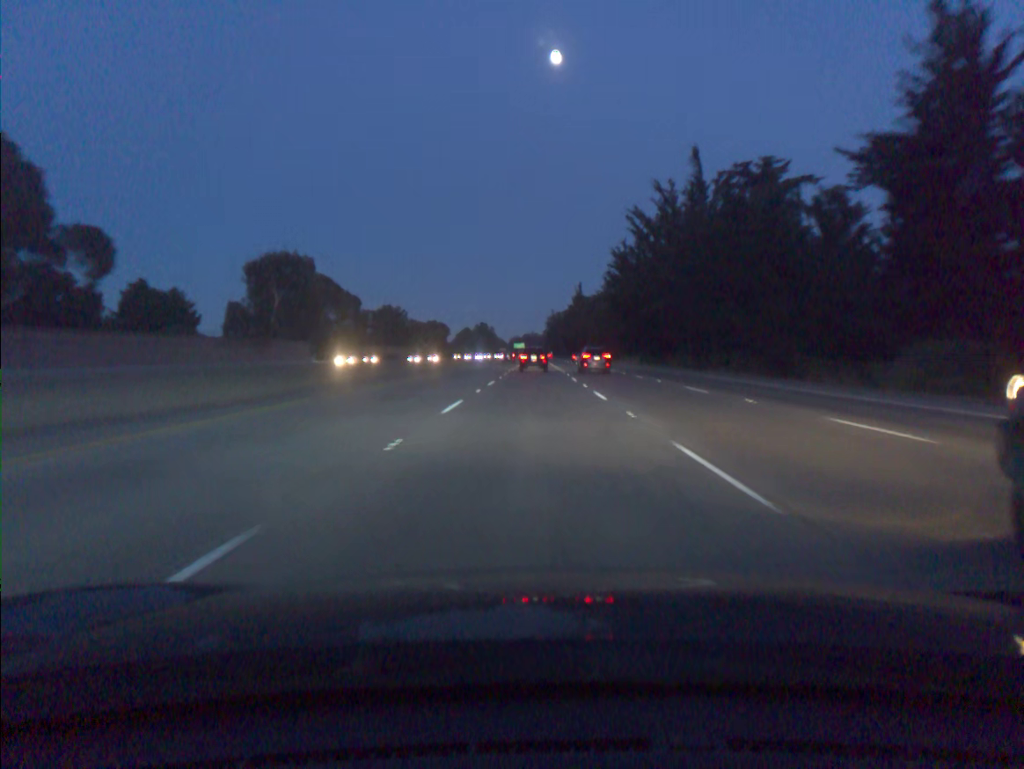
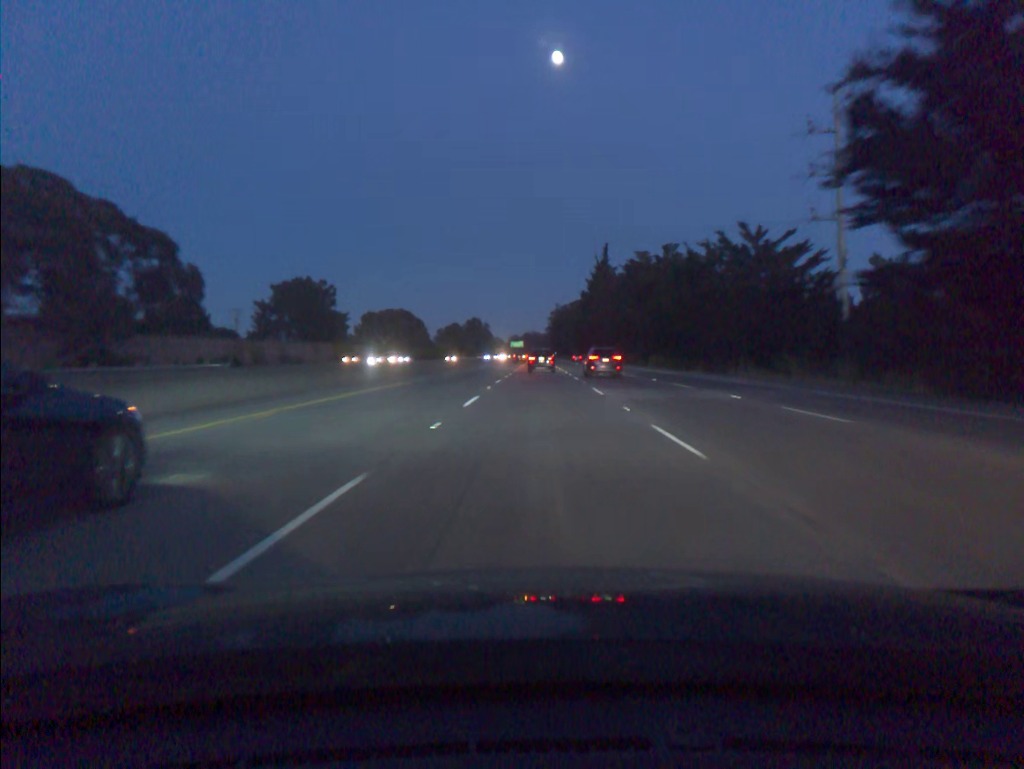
(-0.1, +84.5) m; 0°
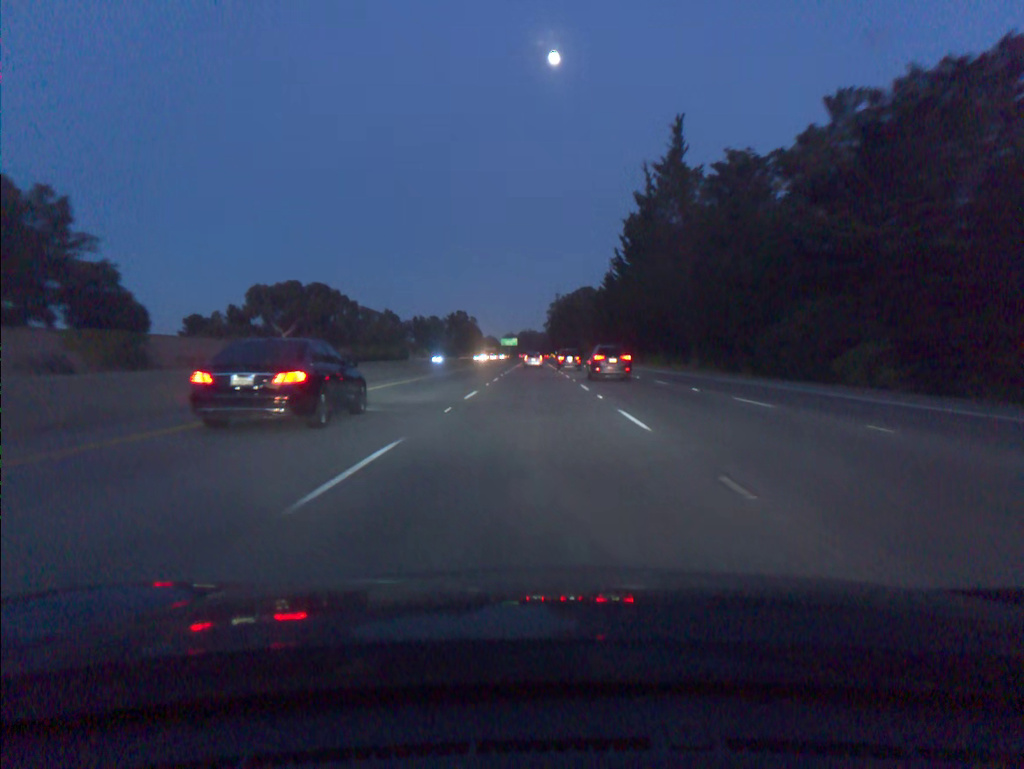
(+0.4, +84.2) m; 0°
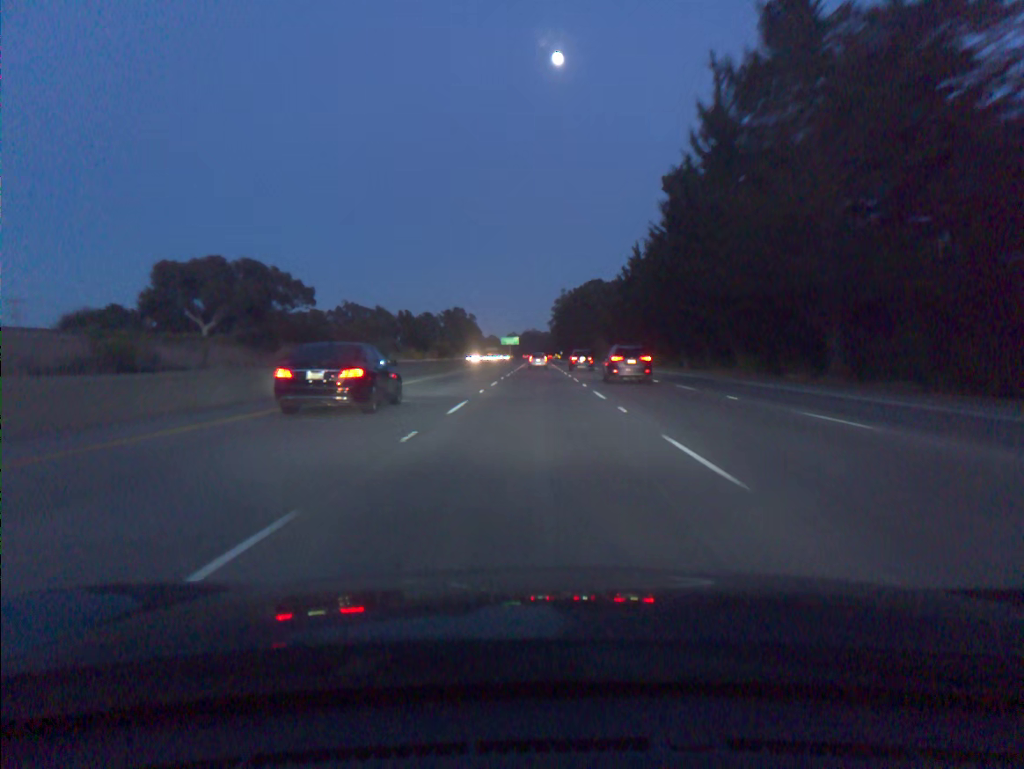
(-0.1, +34.0) m; 0°
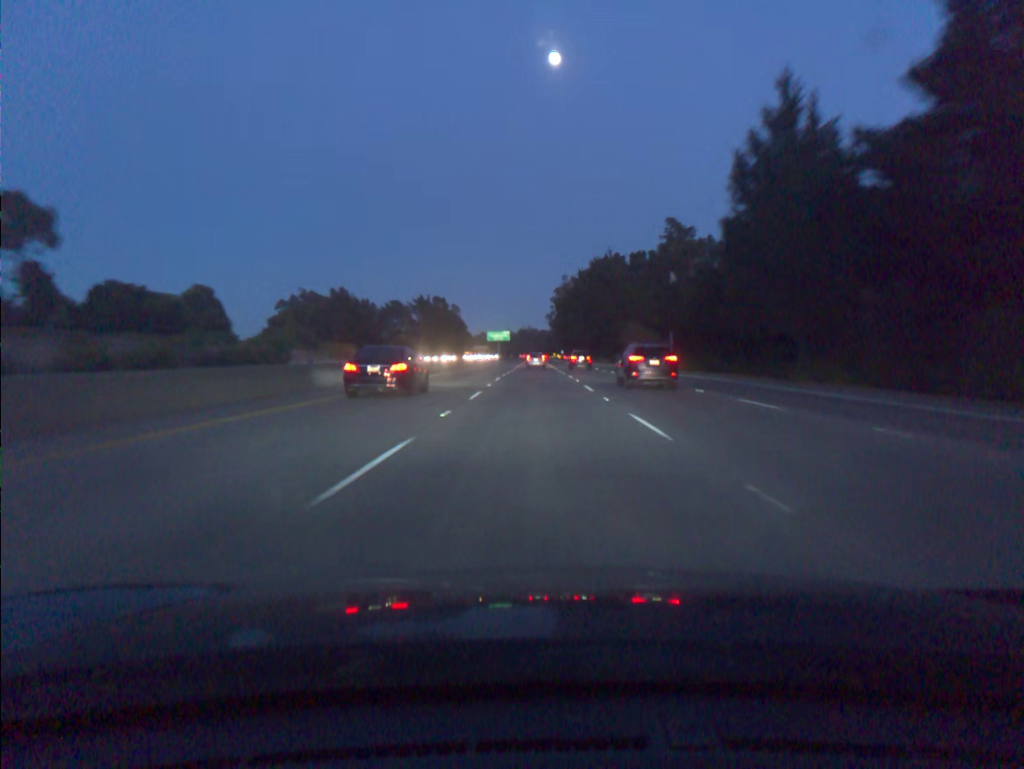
(+0.1, +68.7) m; 0°
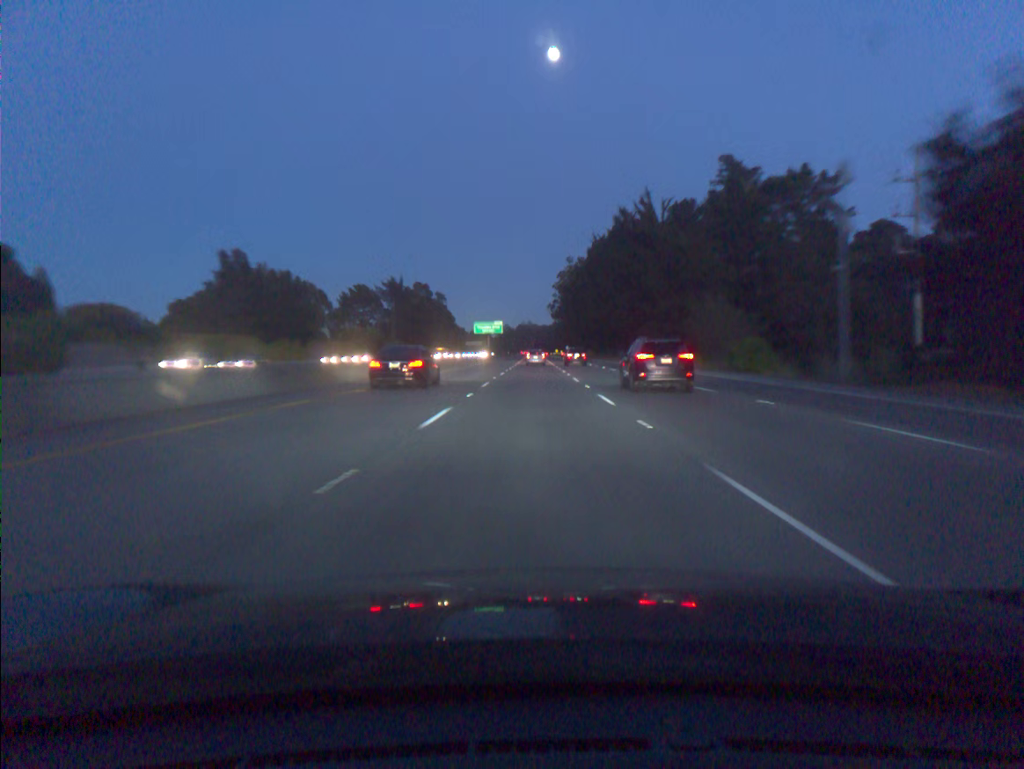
(+0.1, +51.9) m; 0°
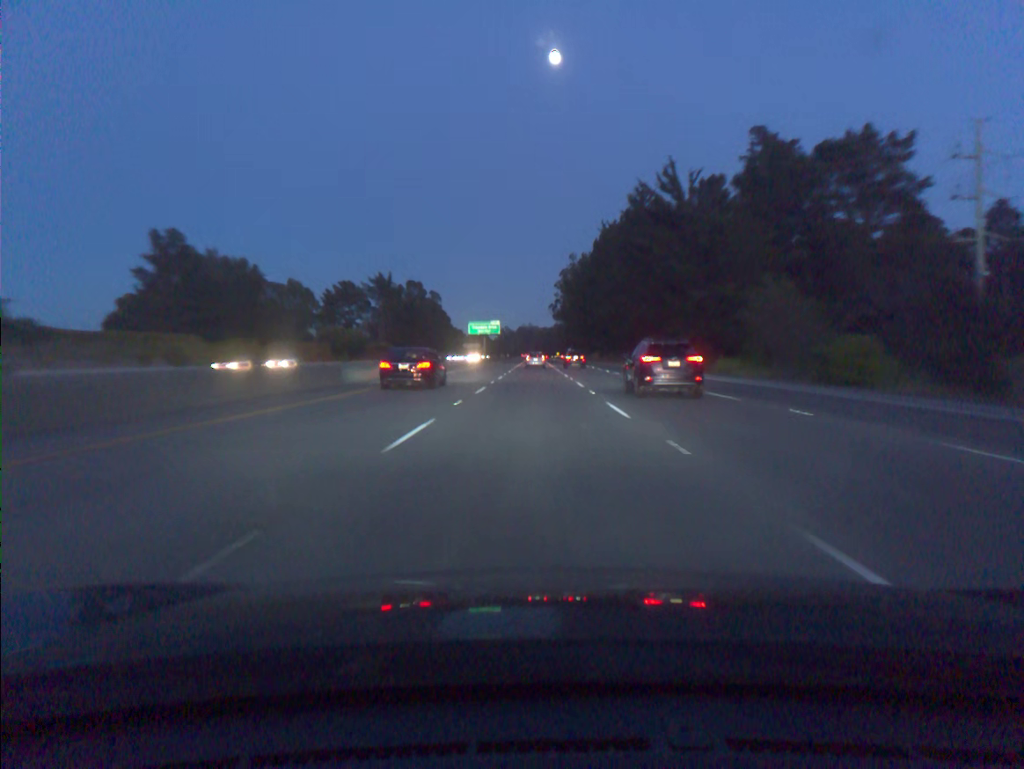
(0.0, +17.4) m; 0°
